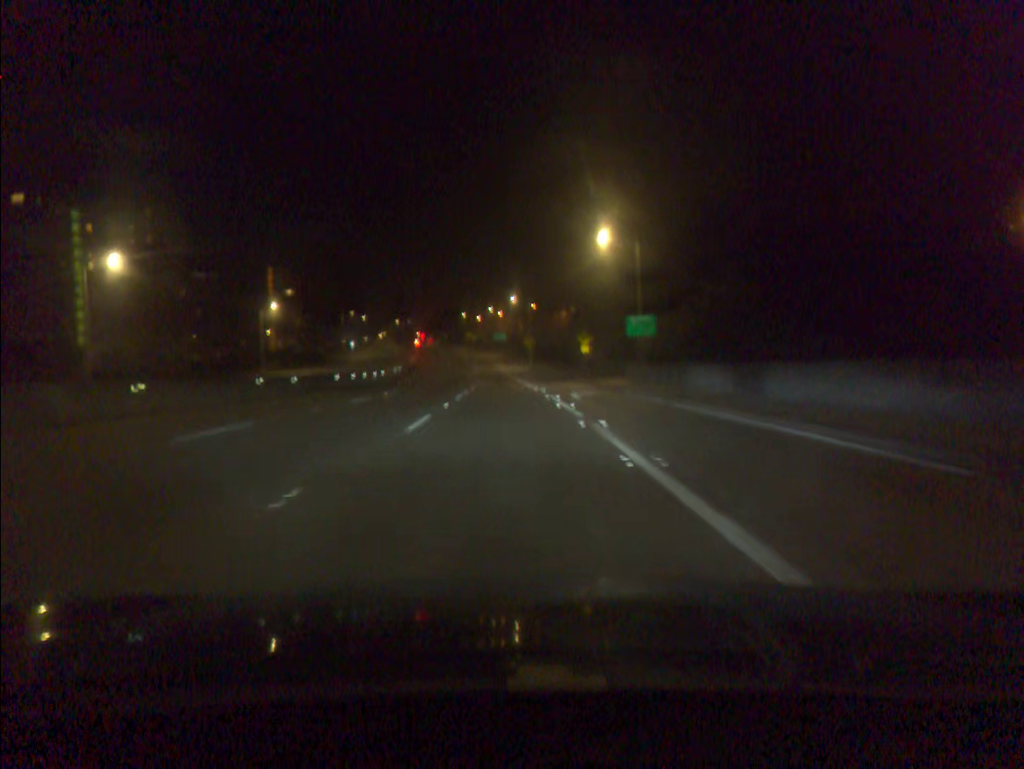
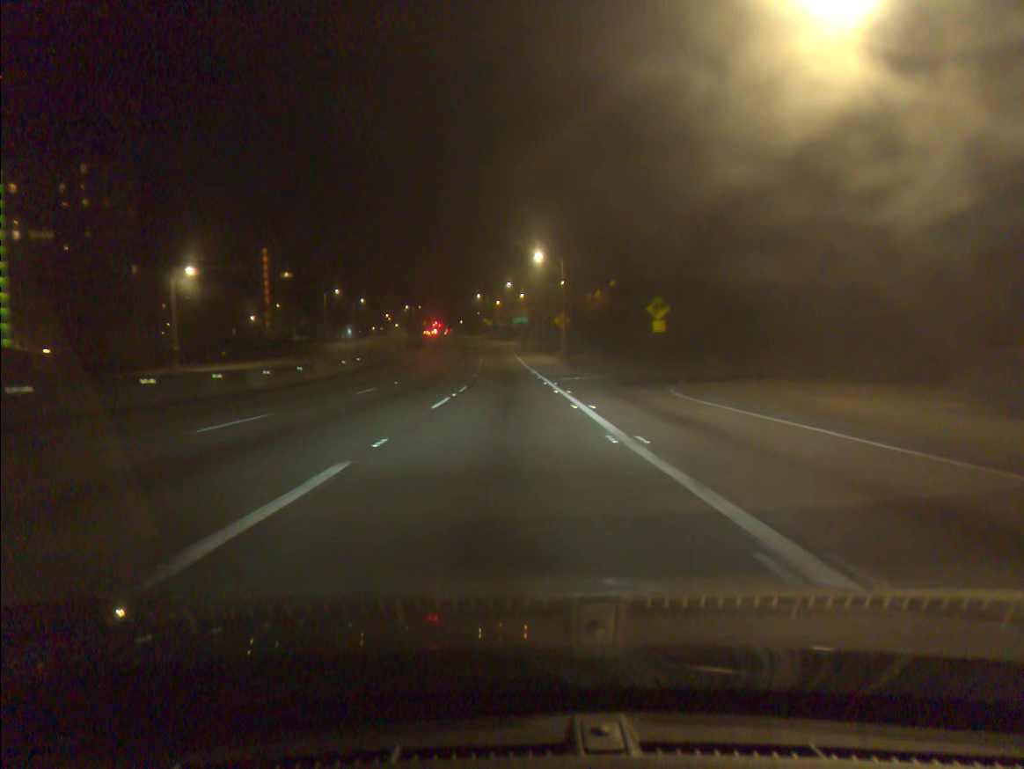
(-0.4, +36.3) m; -2°
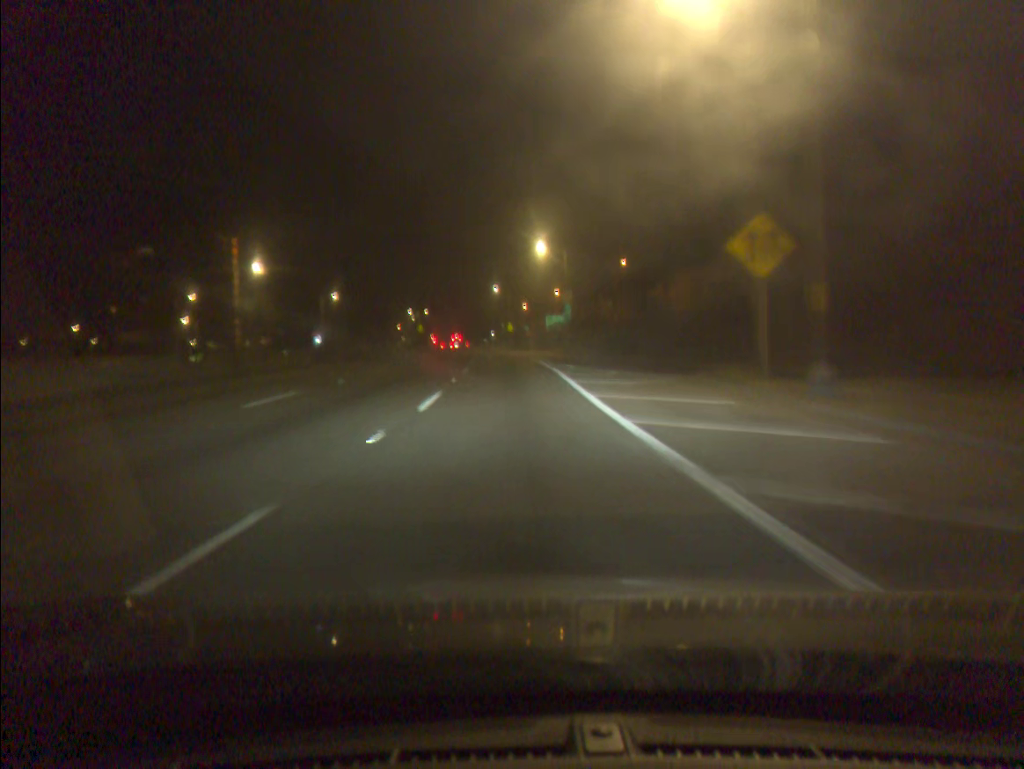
(-0.9, +56.9) m; -2°
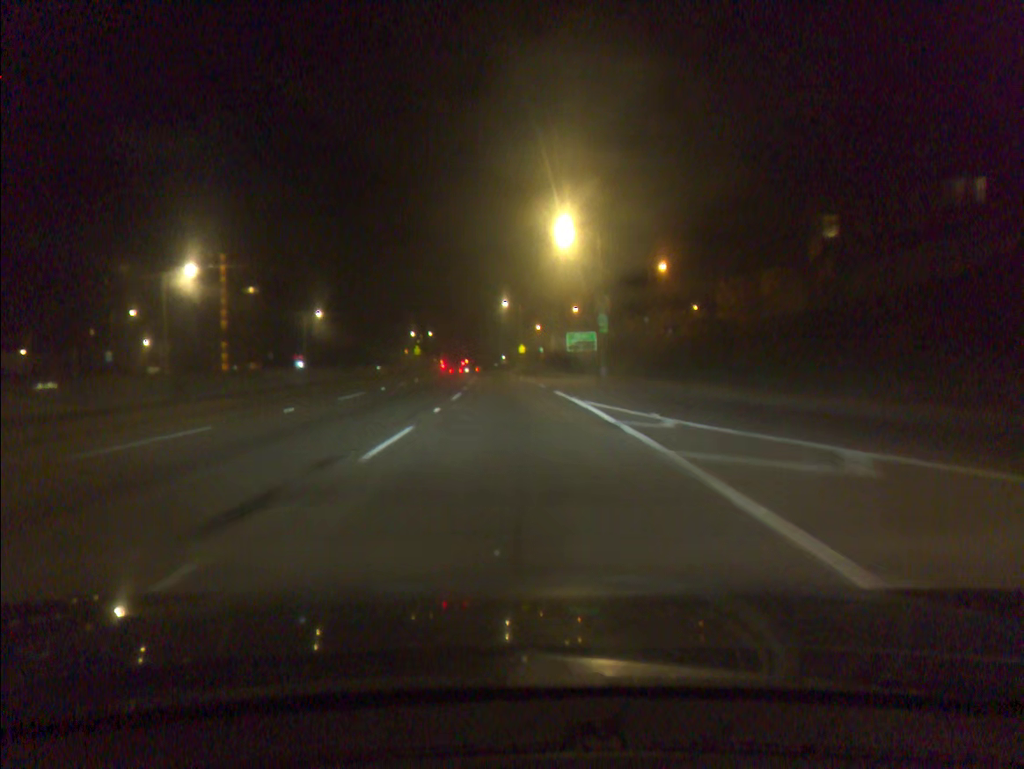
(-0.1, +21.4) m; -1°
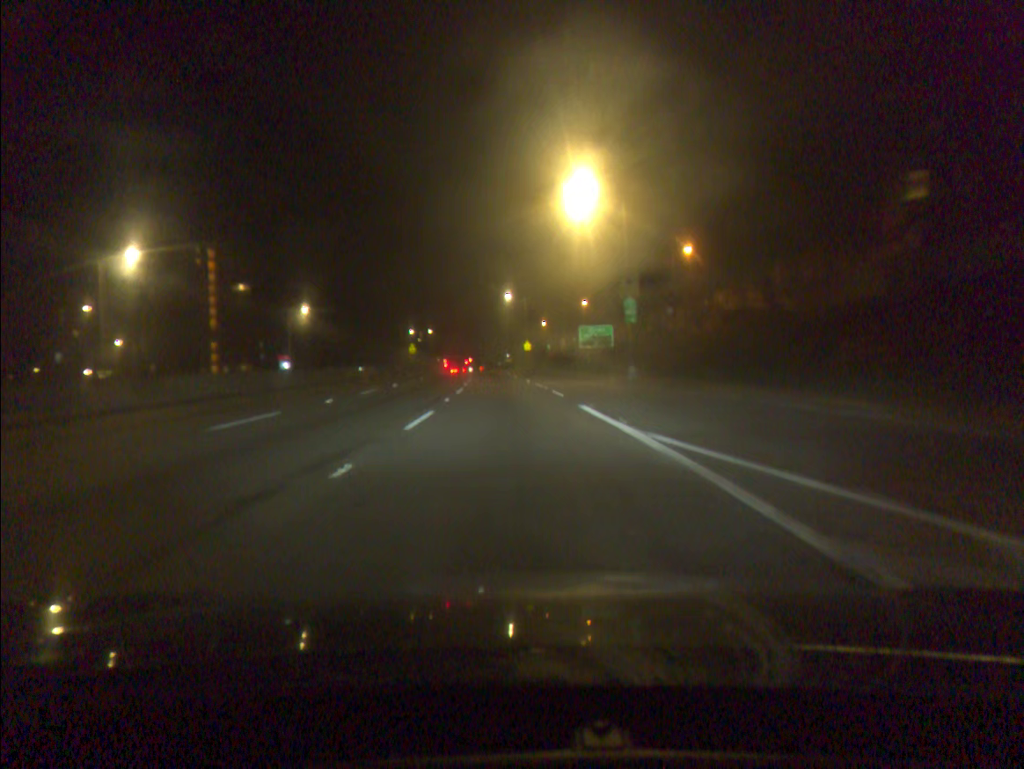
(0.0, +10.5) m; 0°
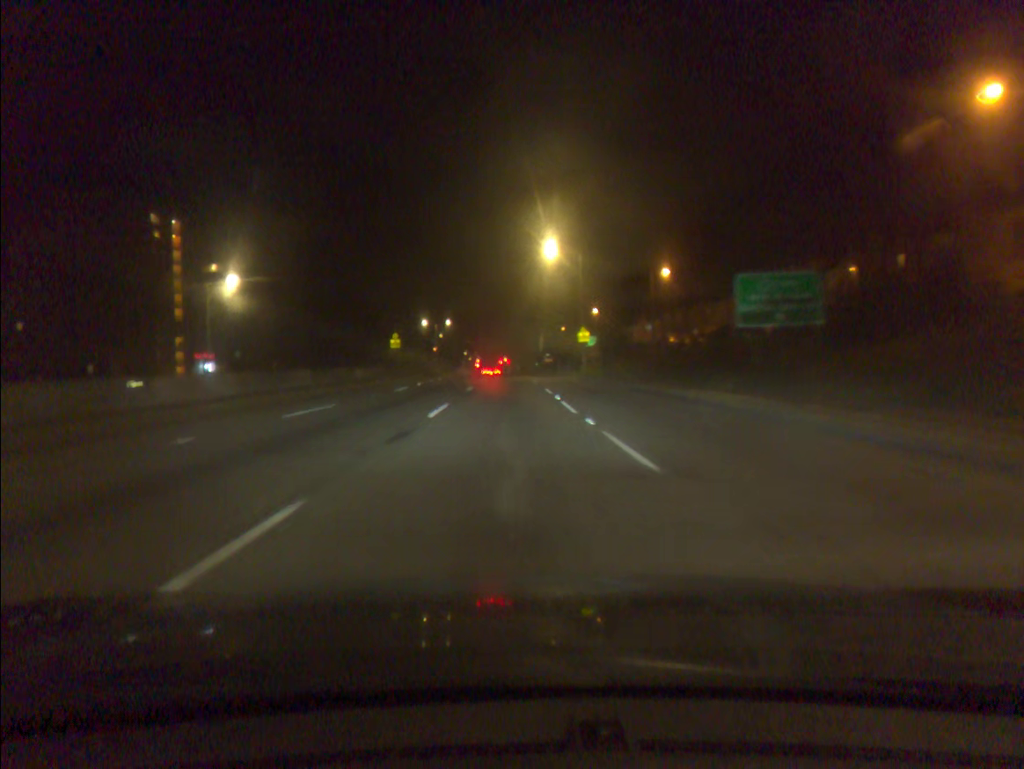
(-1.0, +41.3) m; -3°
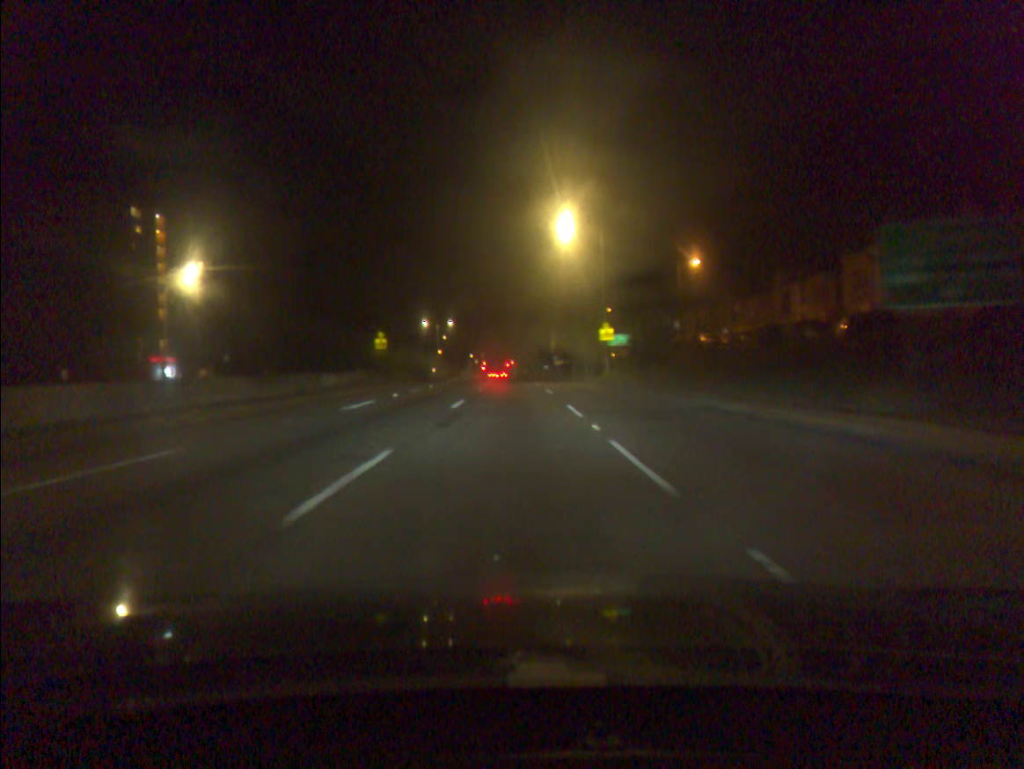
(-0.1, +10.3) m; -1°
